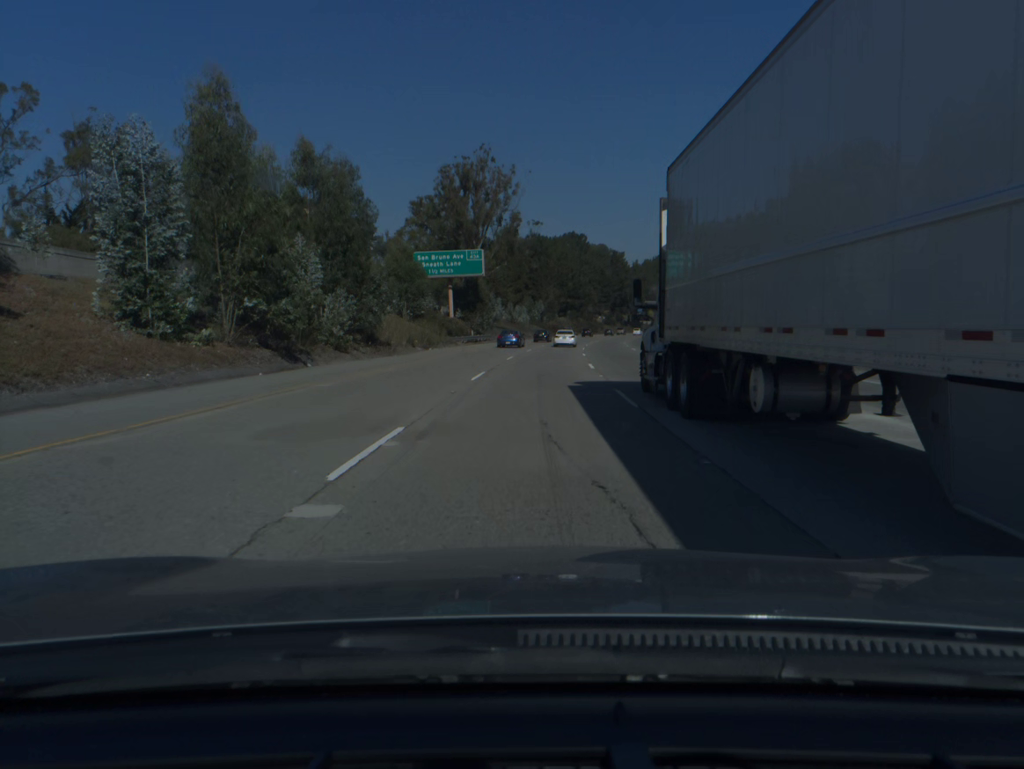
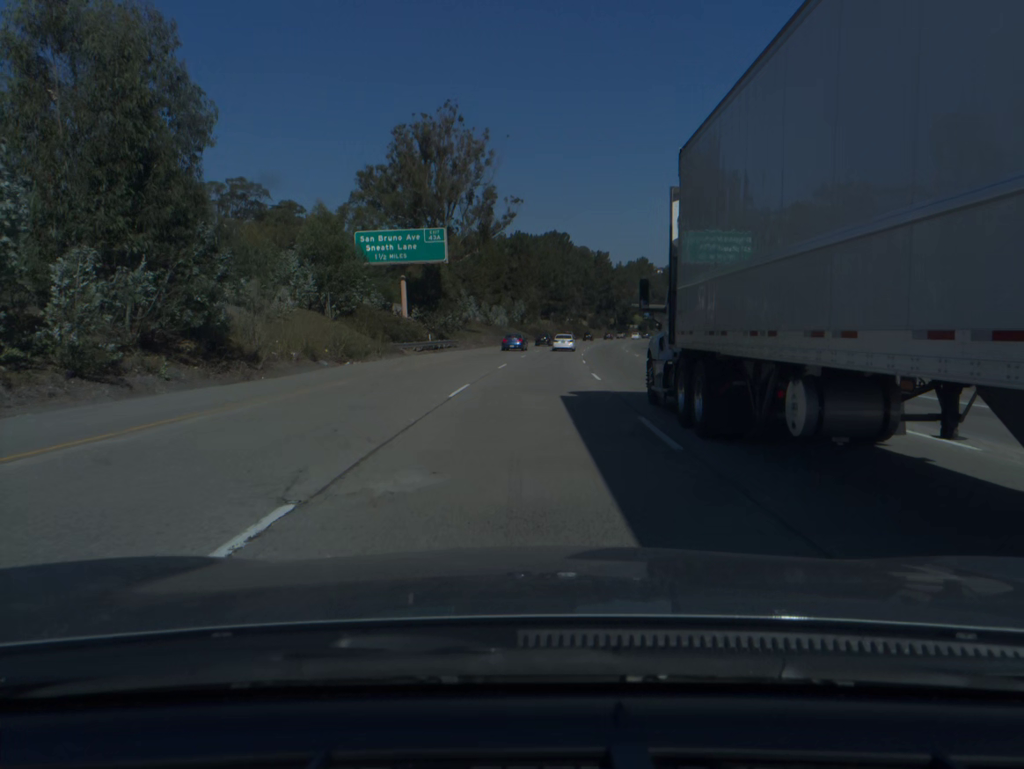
(+0.3, +19.2) m; +2°
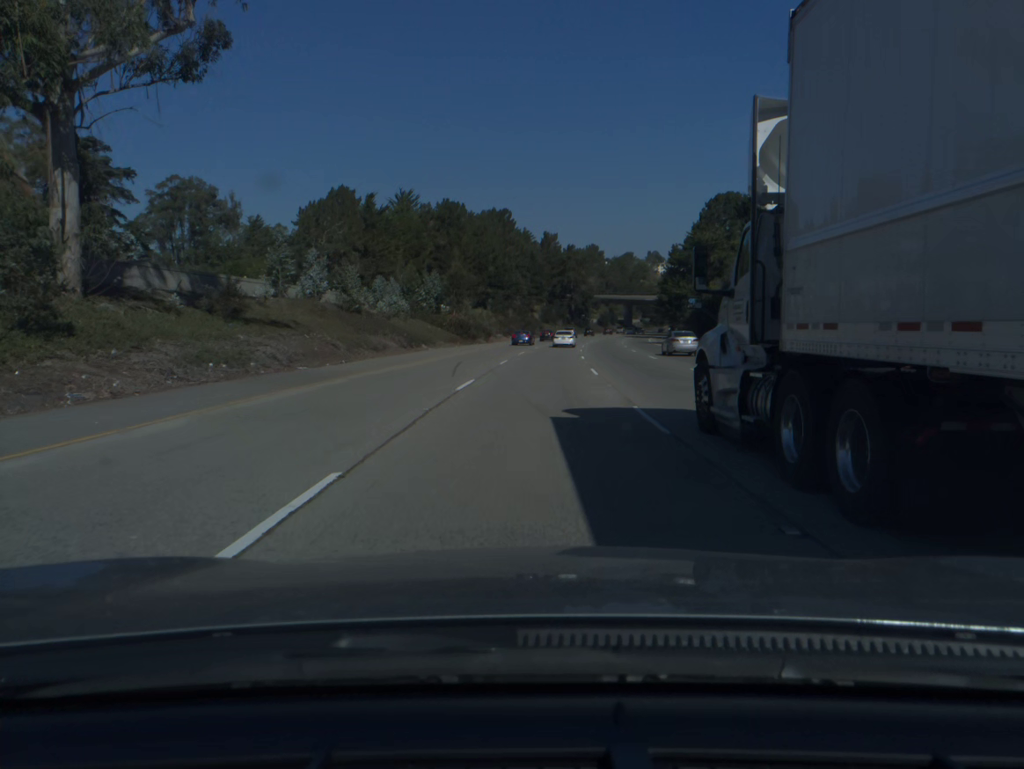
(+1.9, +57.6) m; +4°
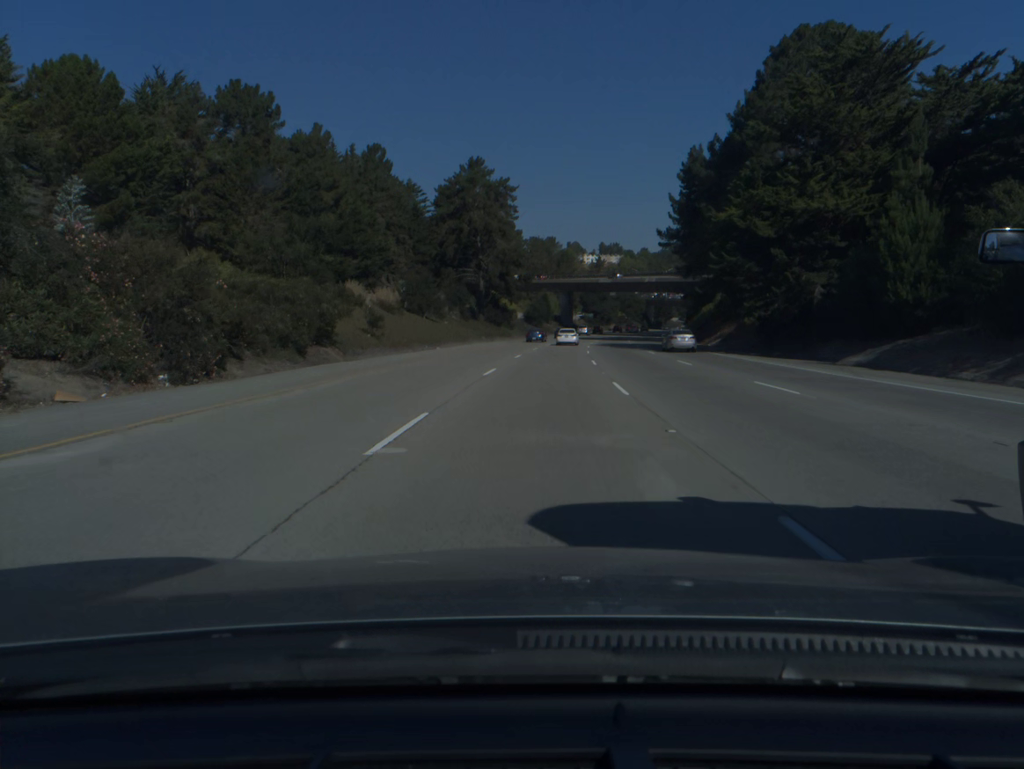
(+5.6, +96.3) m; +6°
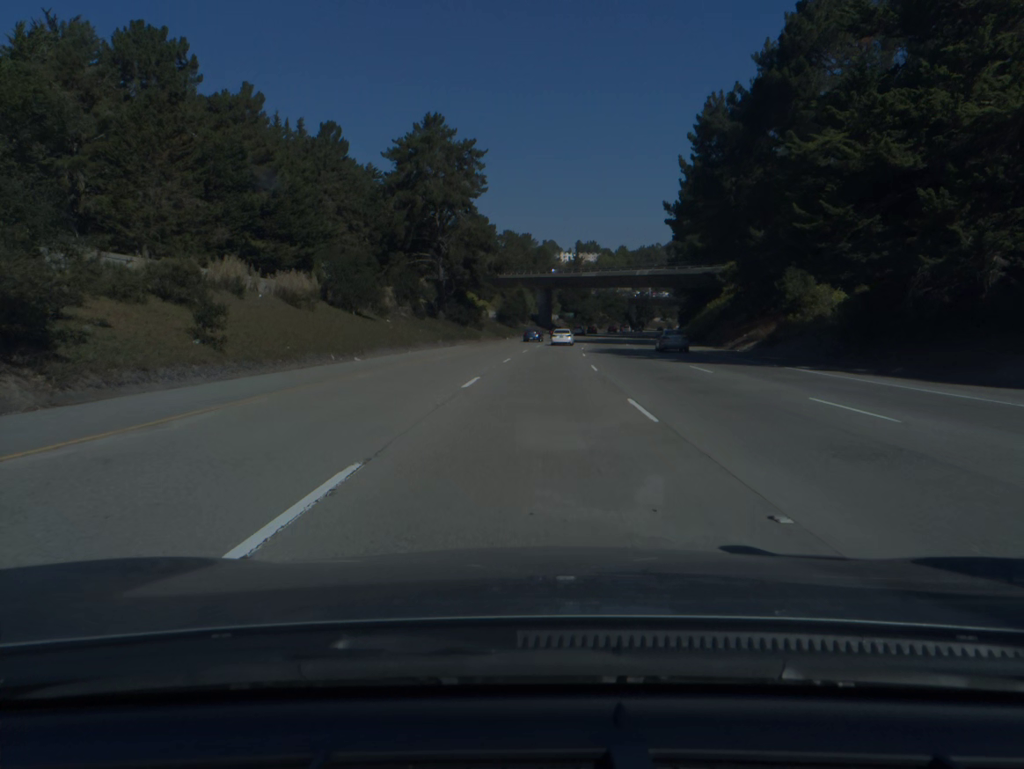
(+0.3, +19.2) m; +2°
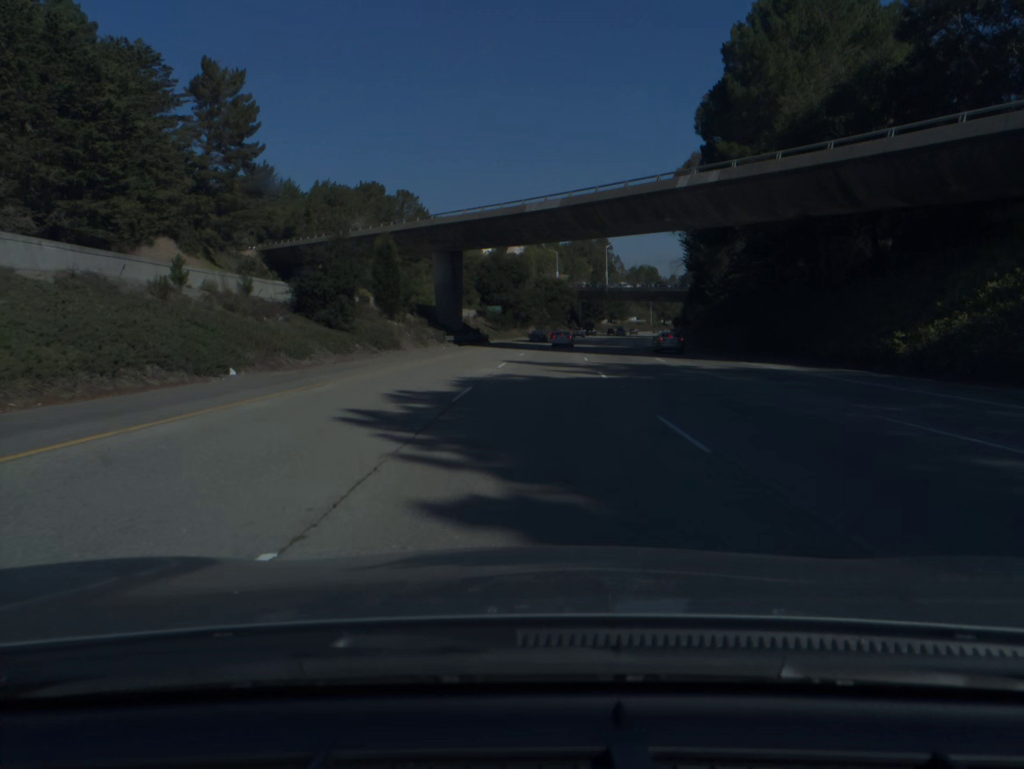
(+3.4, +76.3) m; +5°
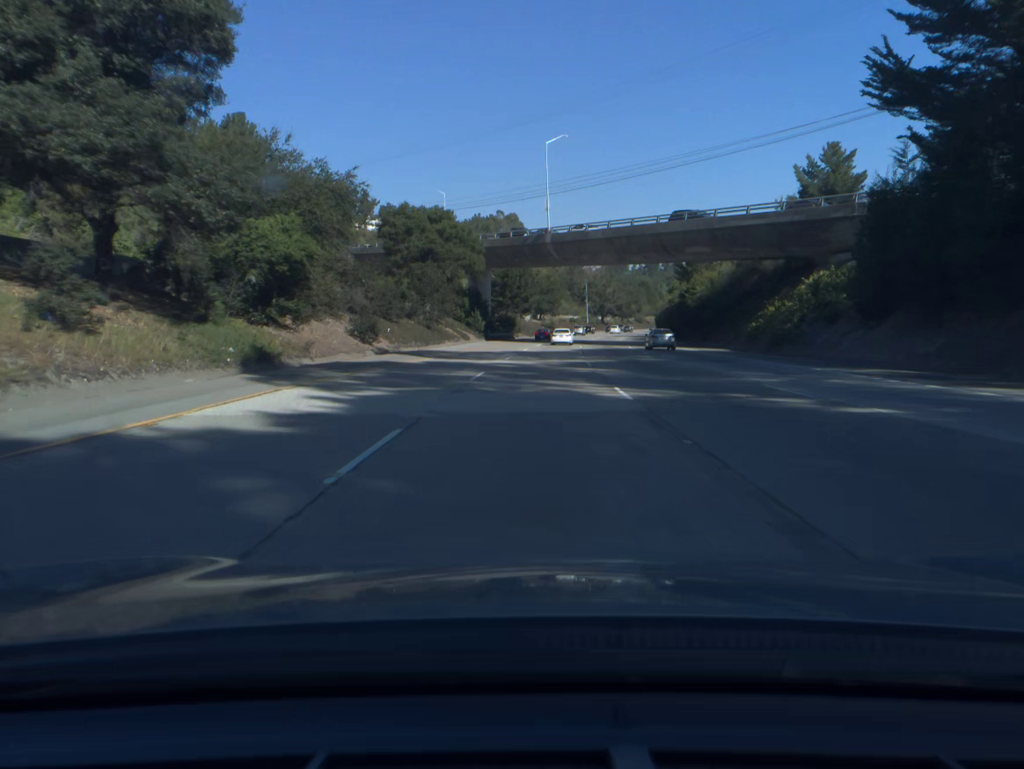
(+5.4, +95.9) m; +7°
